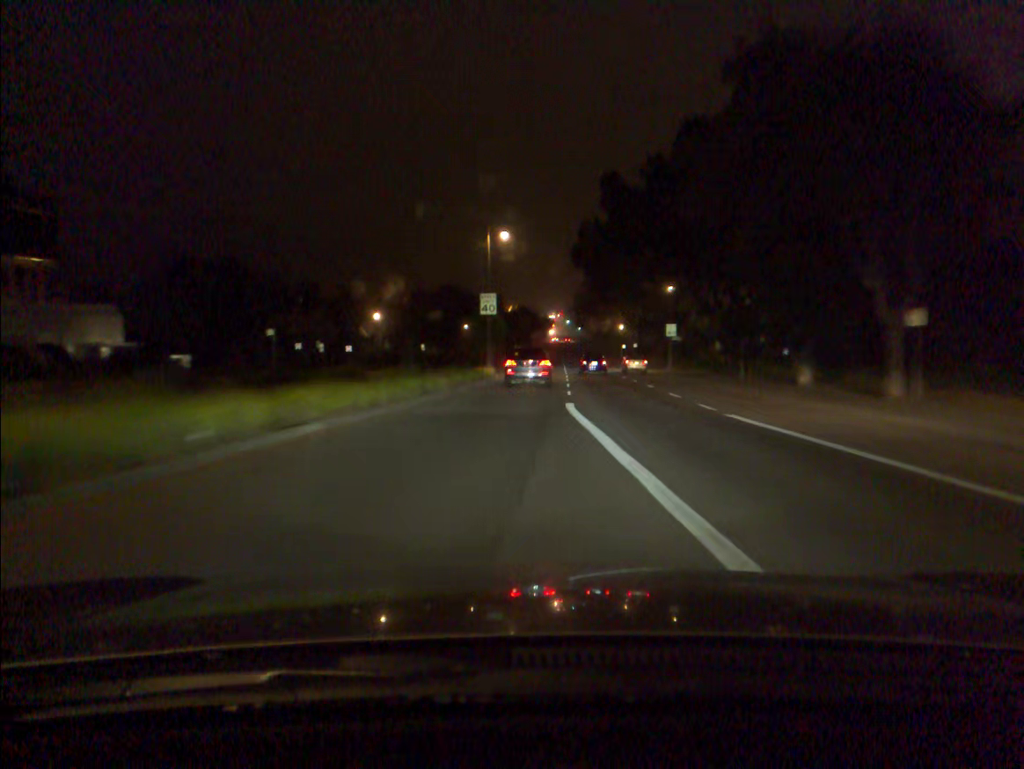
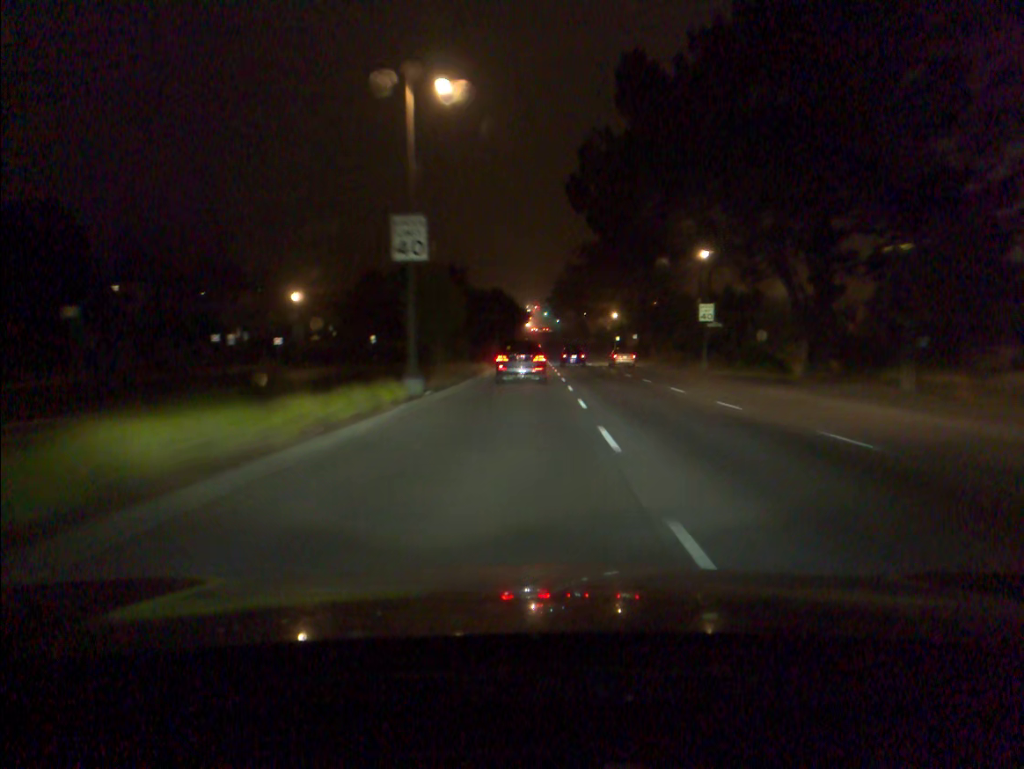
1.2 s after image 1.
(+0.3, +23.4) m; +2°
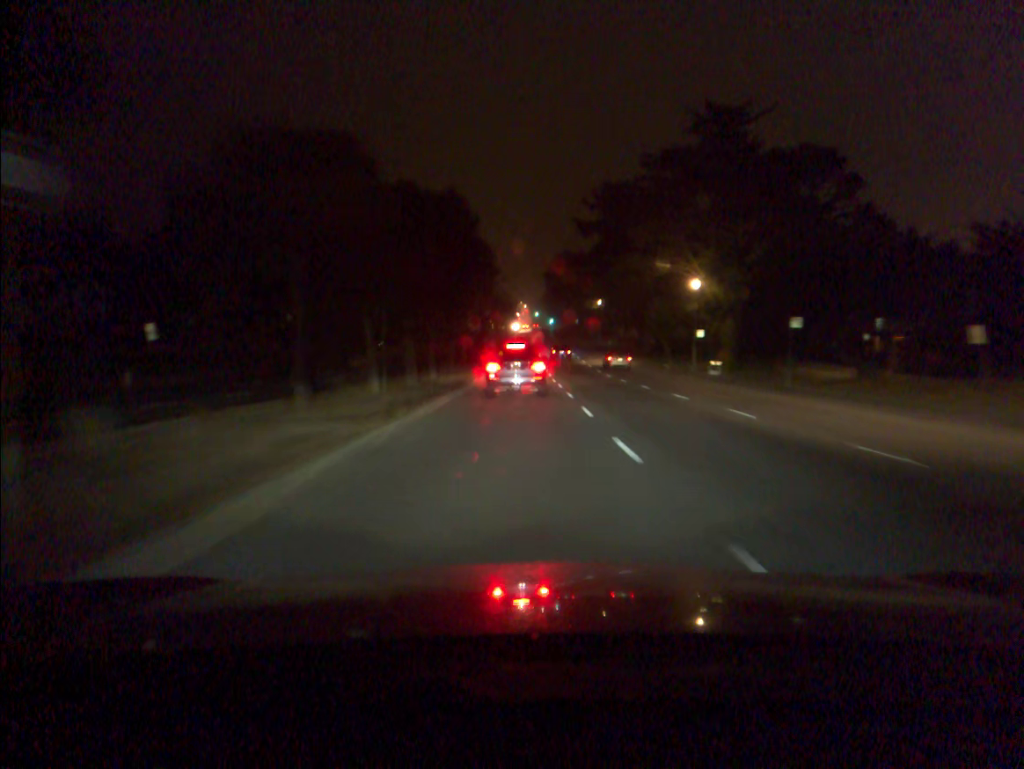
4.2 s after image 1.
(+0.6, +59.8) m; +1°
